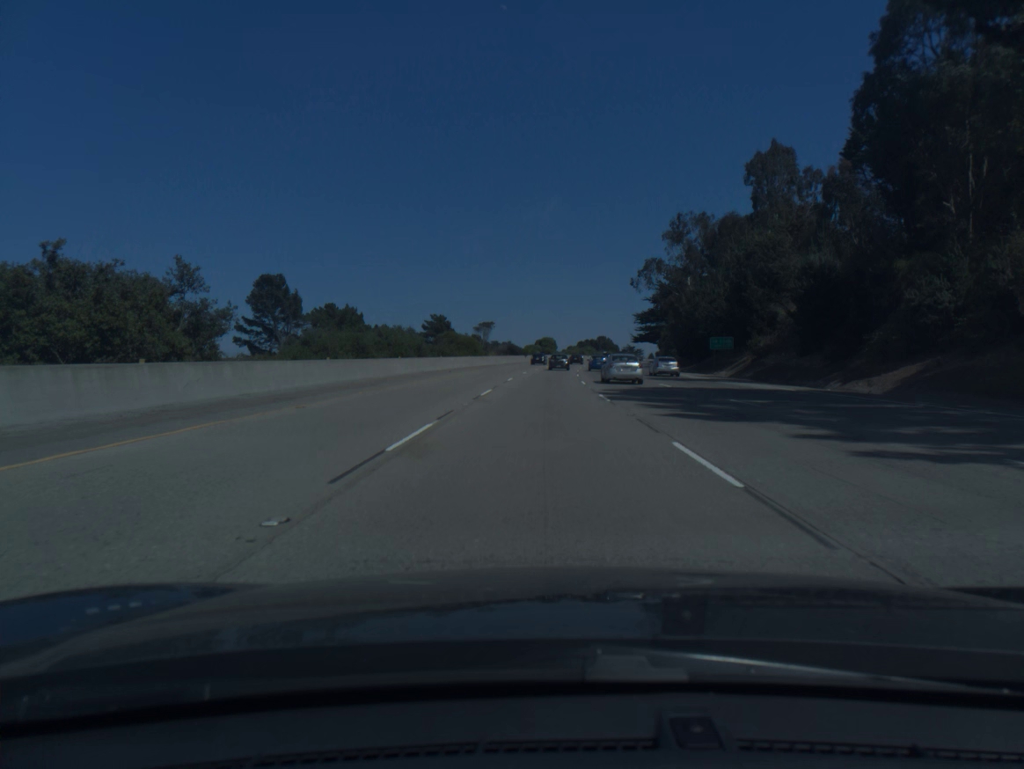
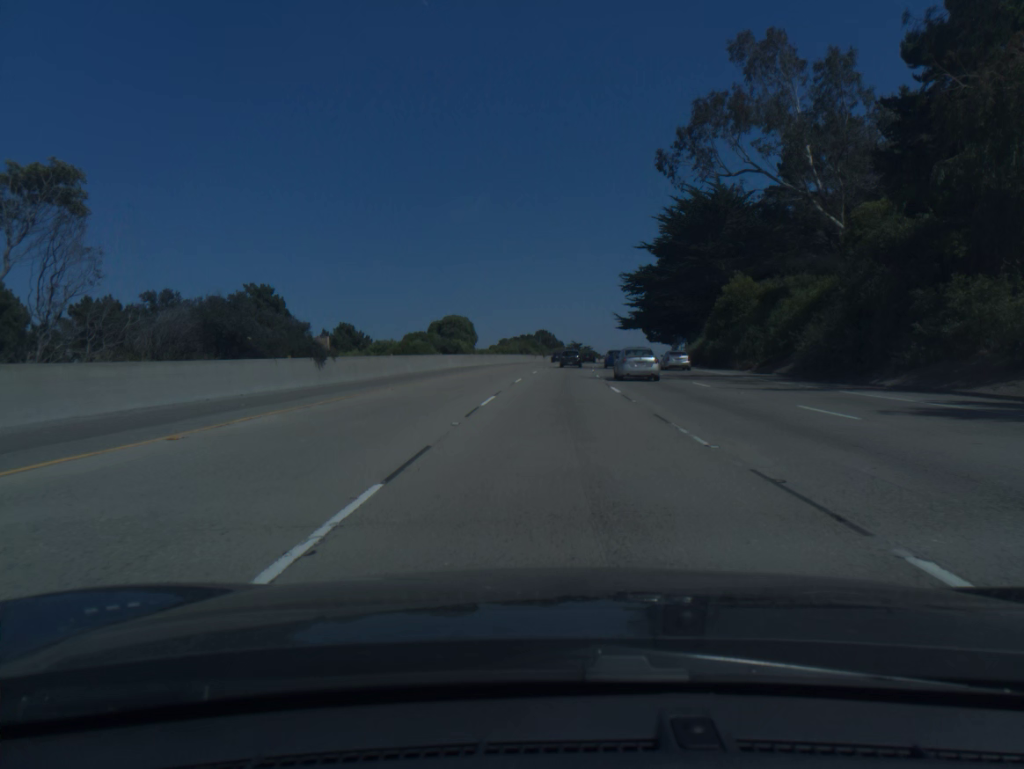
(+2.8, +93.9) m; +5°
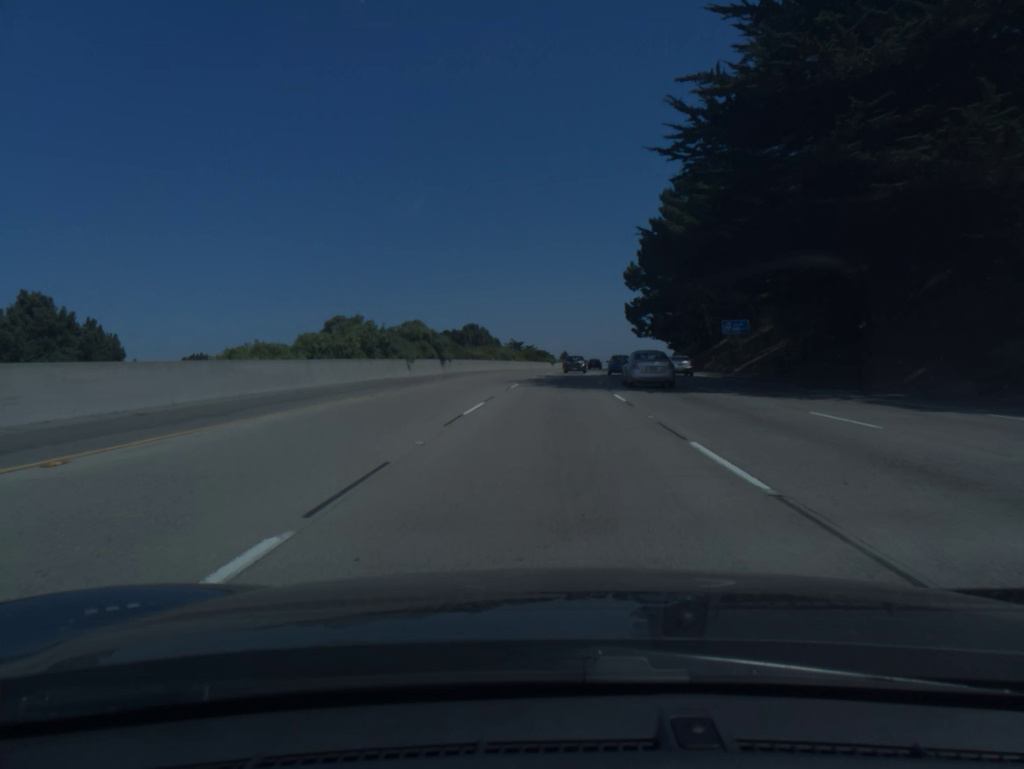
(+3.0, +74.7) m; +4°
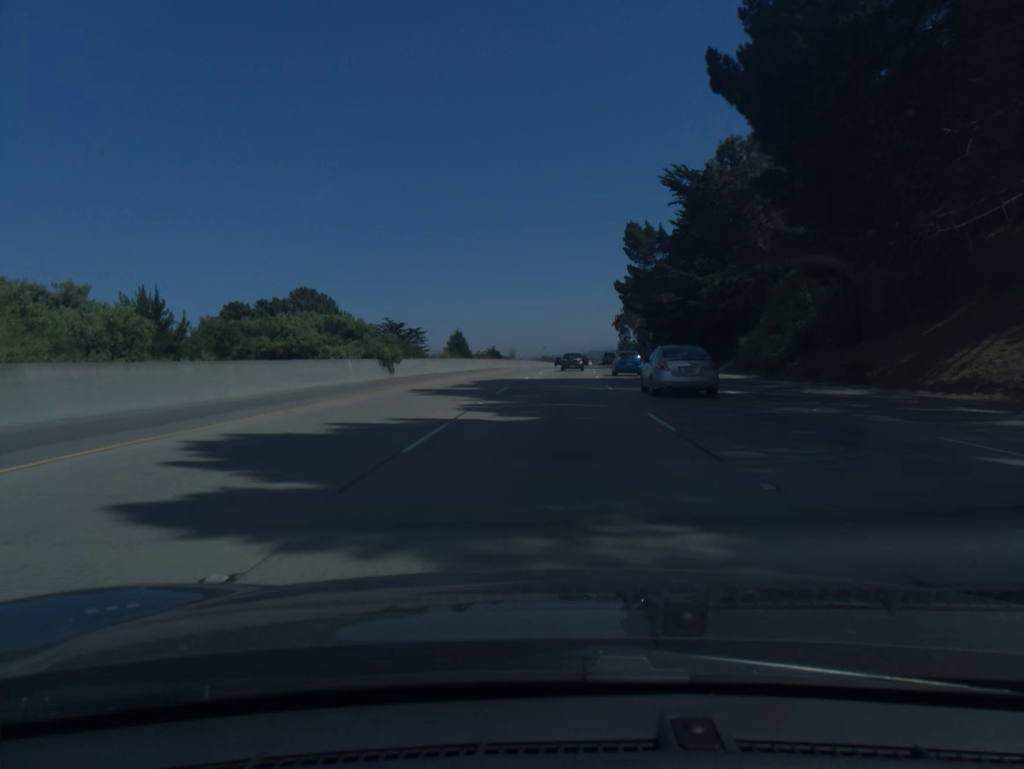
(+5.2, +94.0) m; +6°
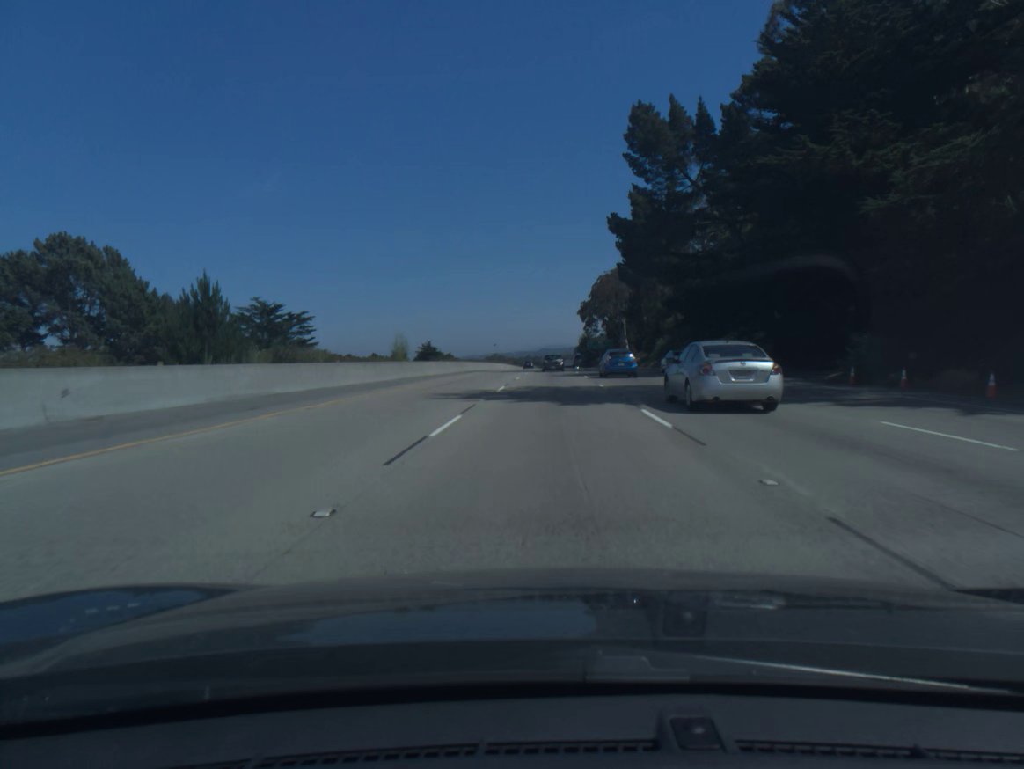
(+1.6, +56.7) m; +3°
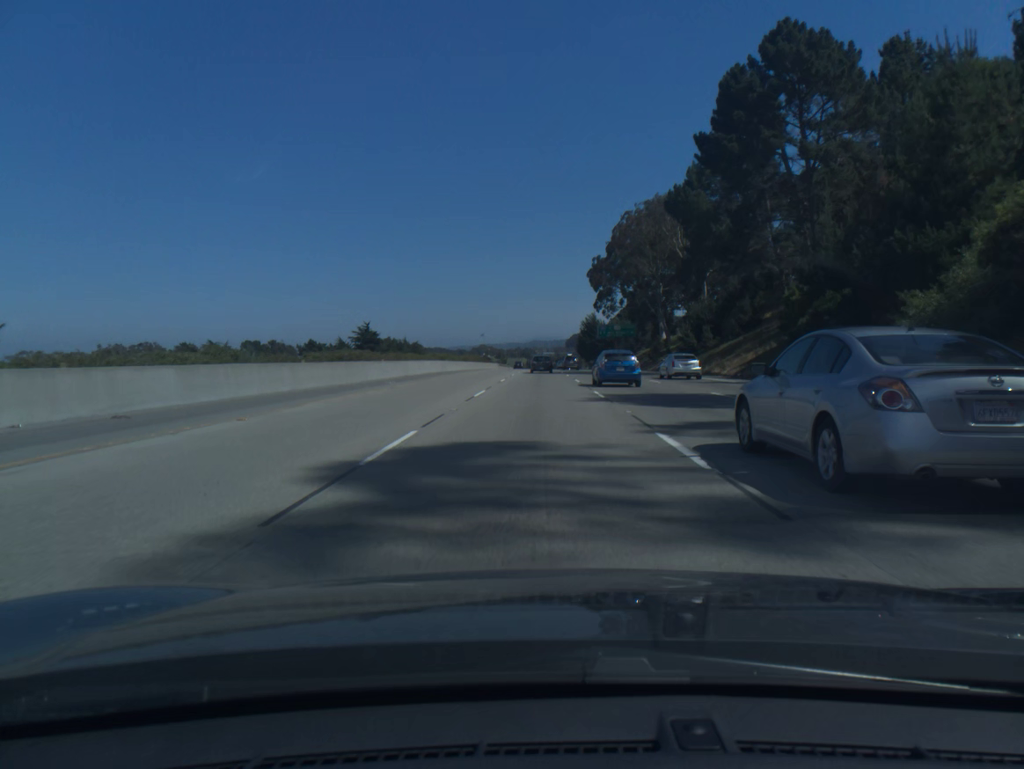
(+1.1, +75.8) m; +1°
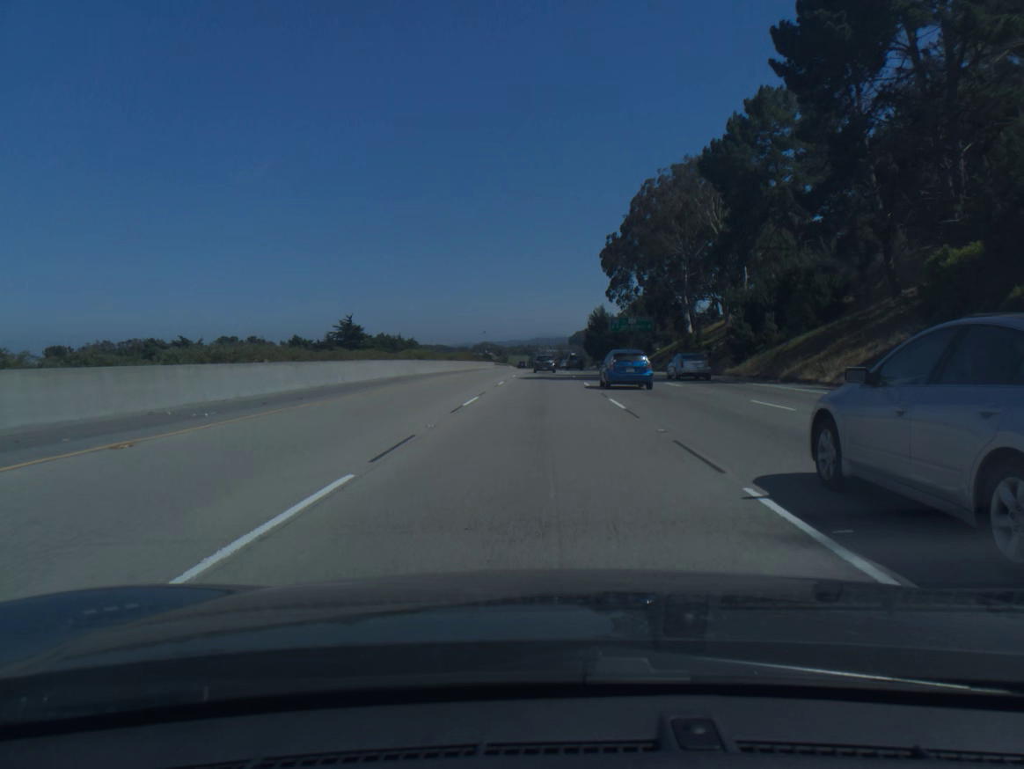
(0.0, +19.0) m; 0°
